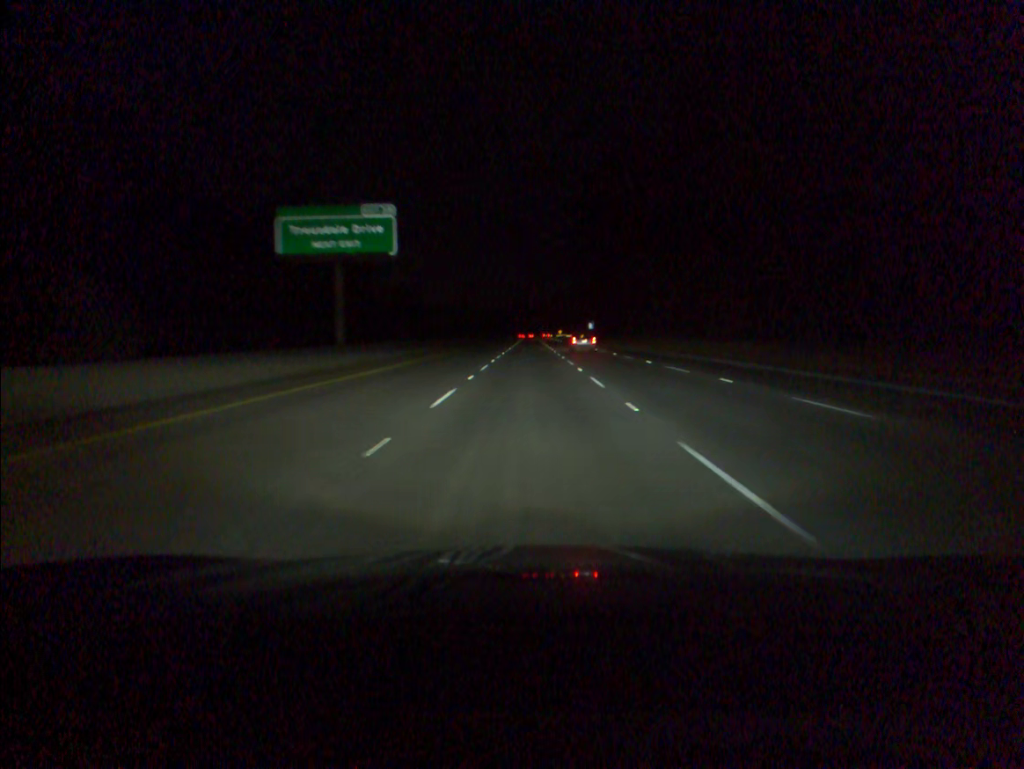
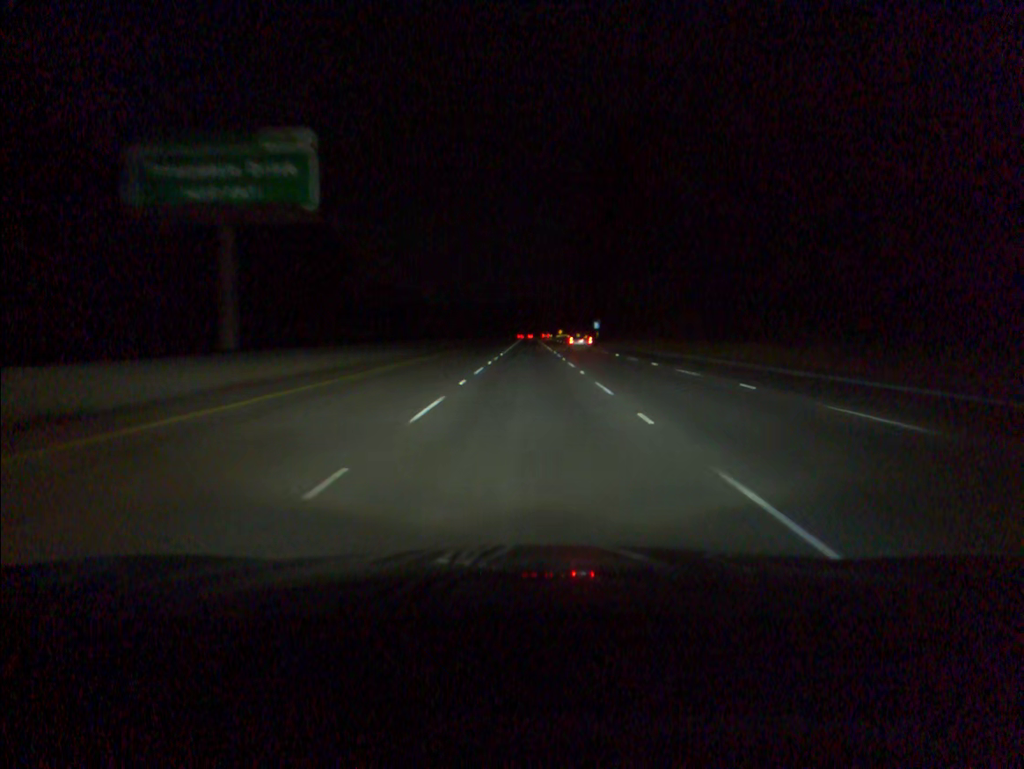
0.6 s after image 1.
(0.0, +16.8) m; 0°
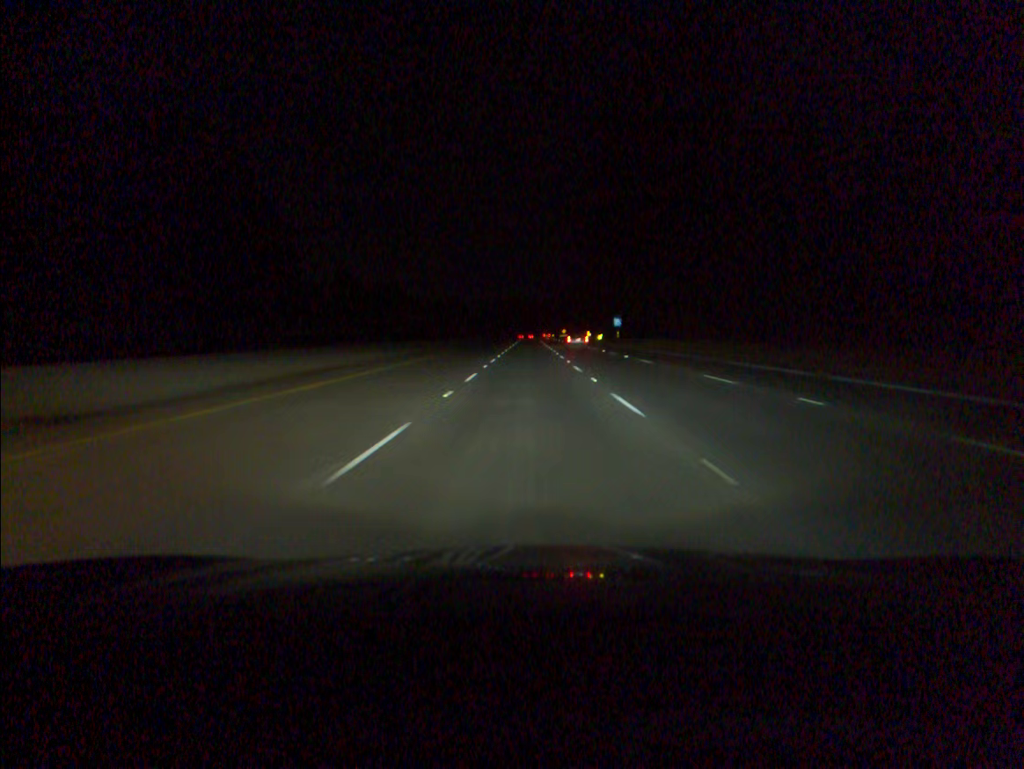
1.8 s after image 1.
(0.0, +33.7) m; 0°
